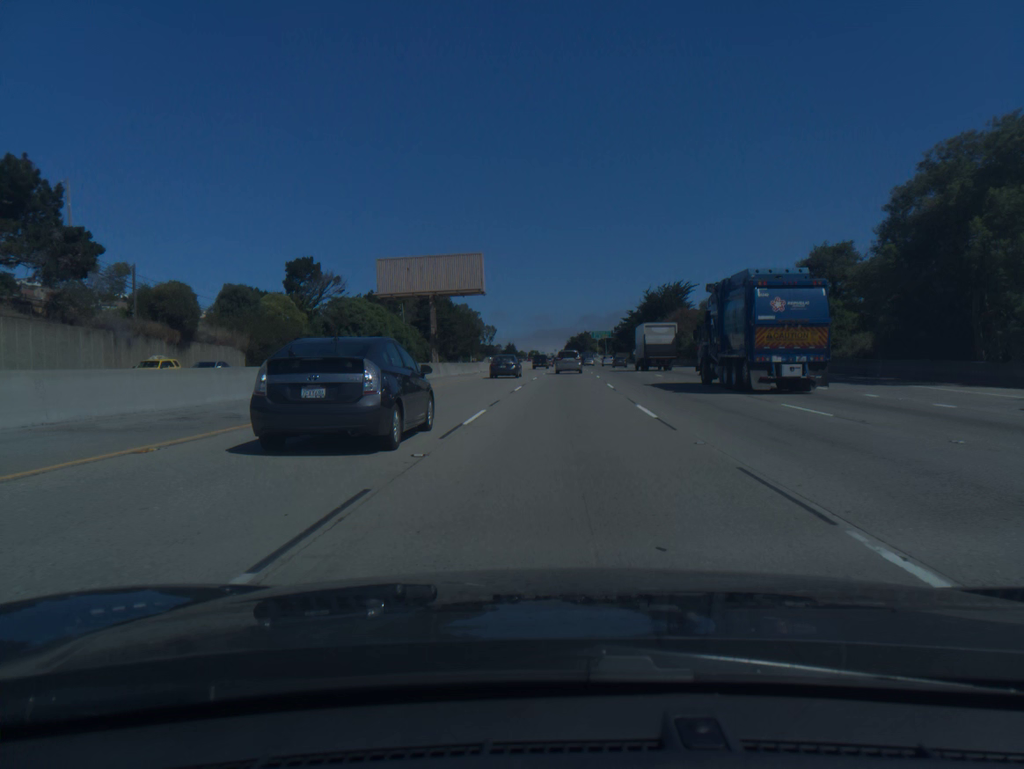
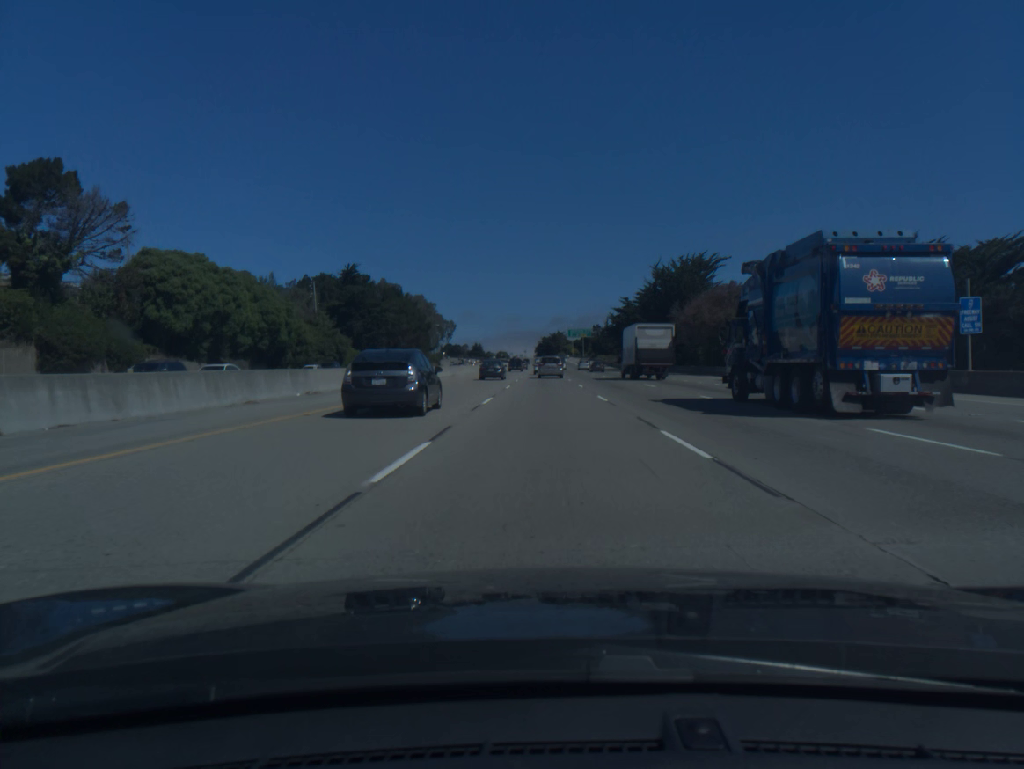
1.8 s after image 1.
(+1.2, +50.5) m; +2°
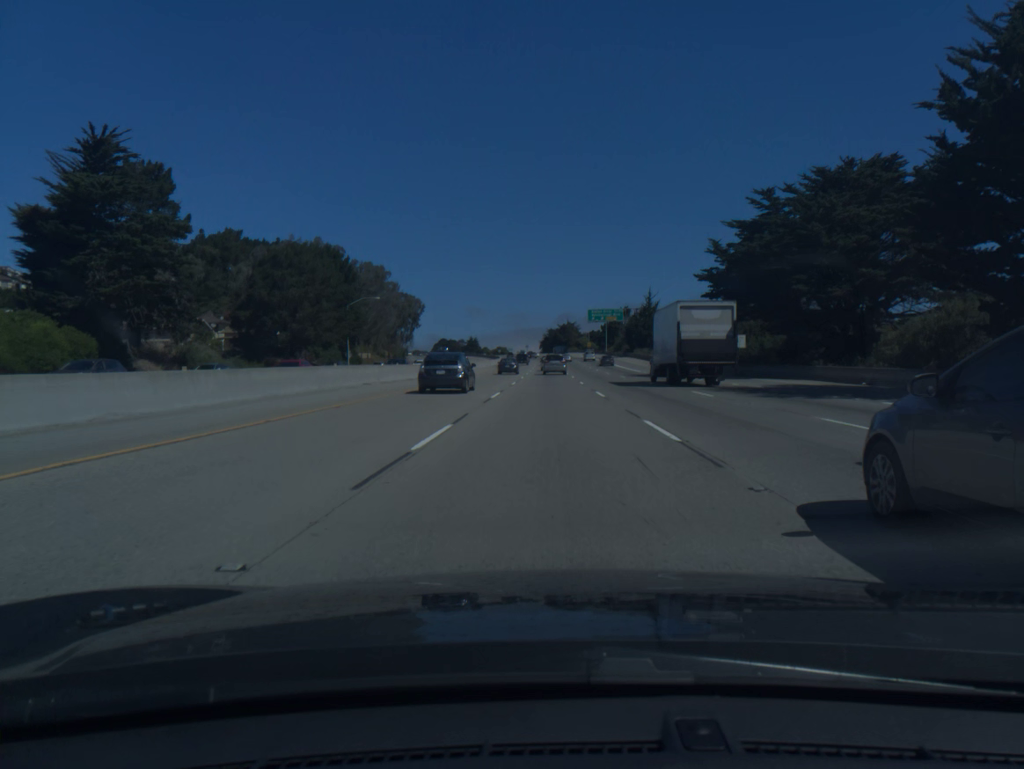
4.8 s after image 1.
(-0.4, +85.0) m; 0°
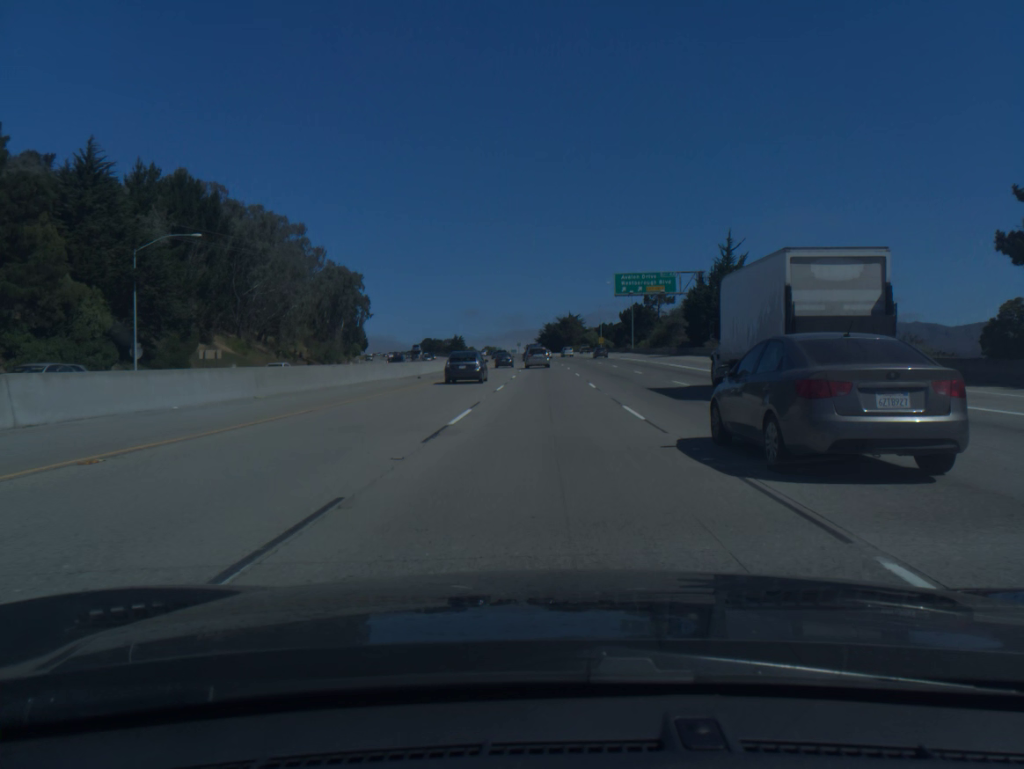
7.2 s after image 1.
(+0.1, +69.1) m; 0°
